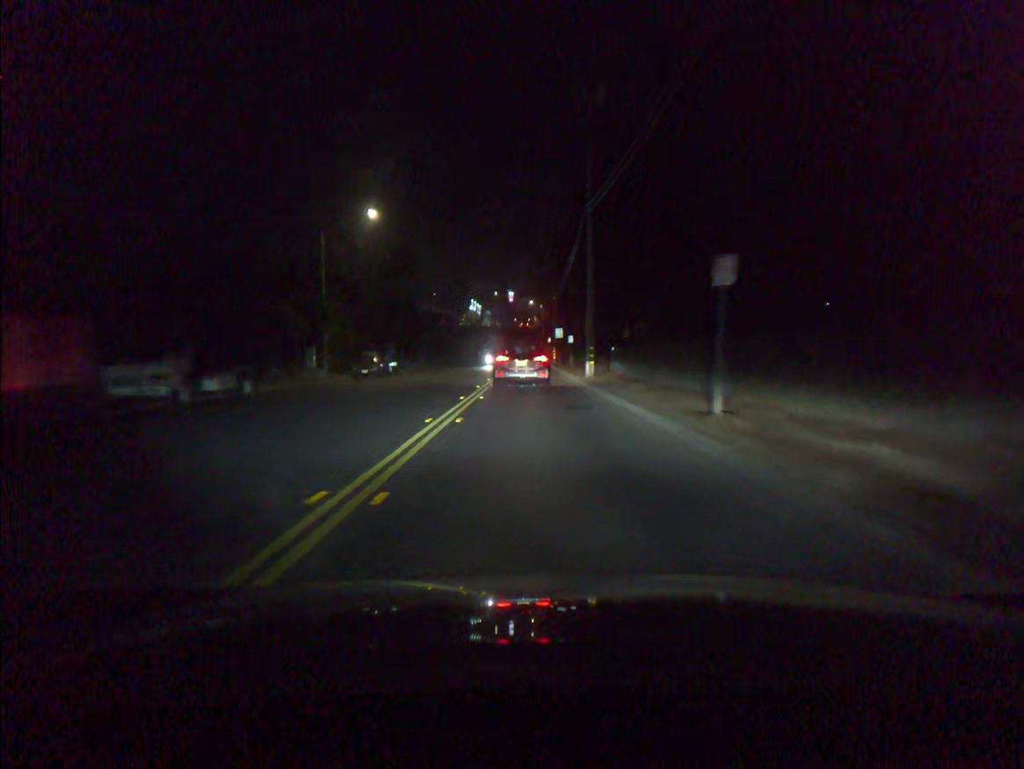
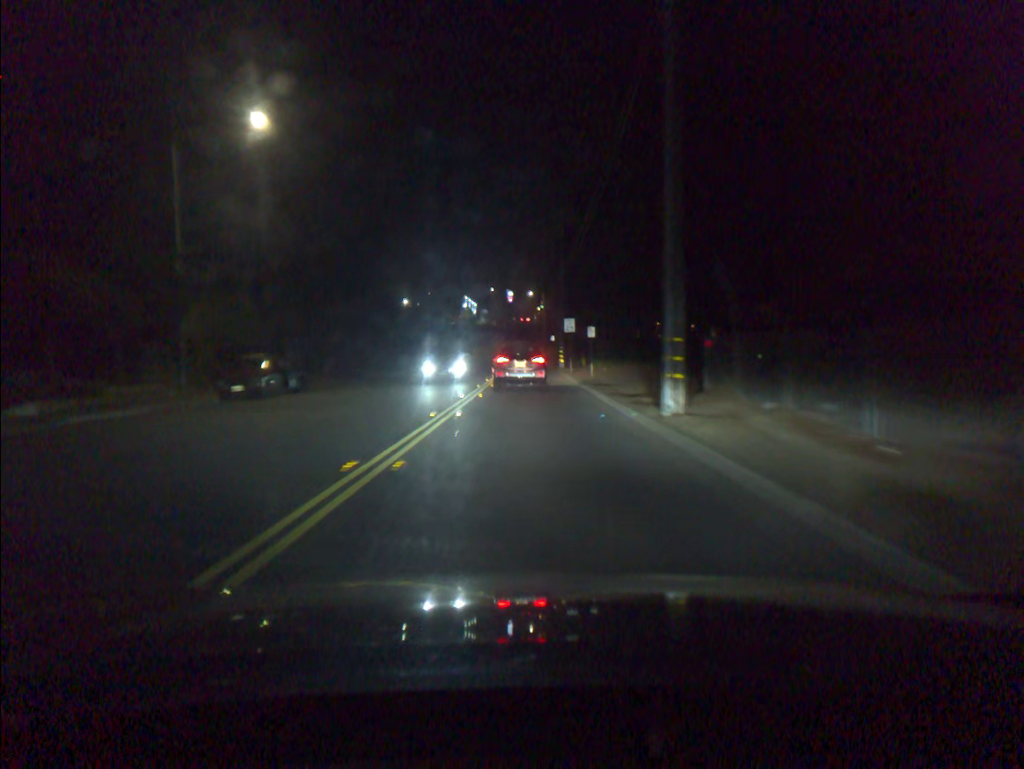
(+0.1, +19.6) m; 0°
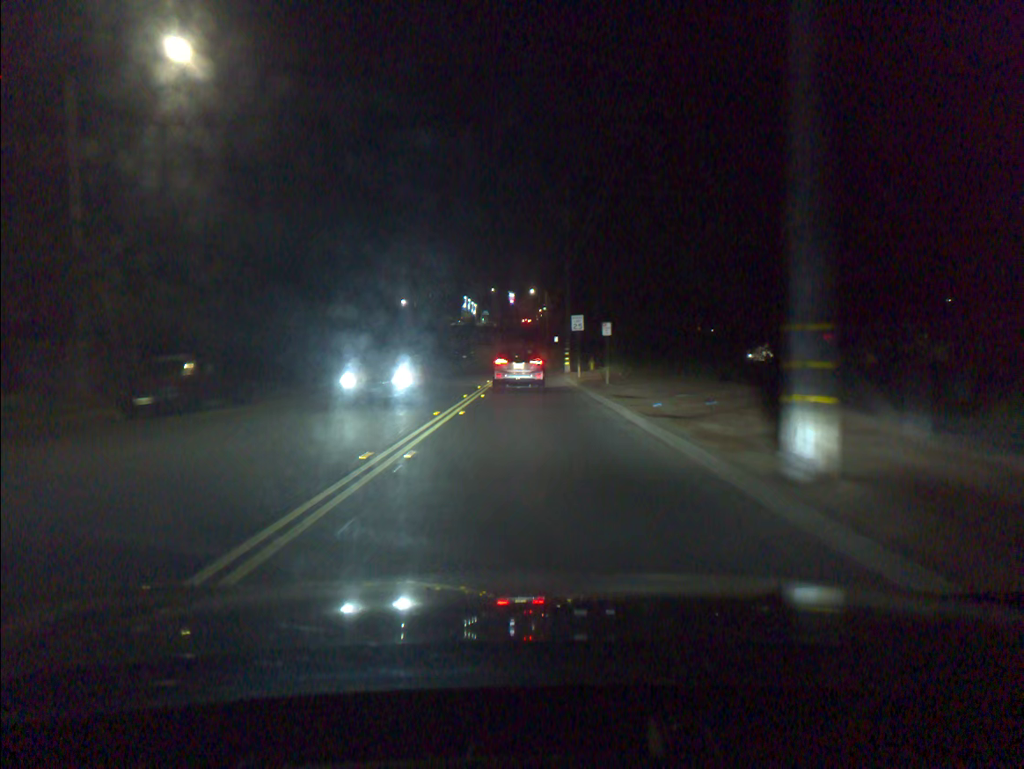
(0.0, +6.4) m; 0°
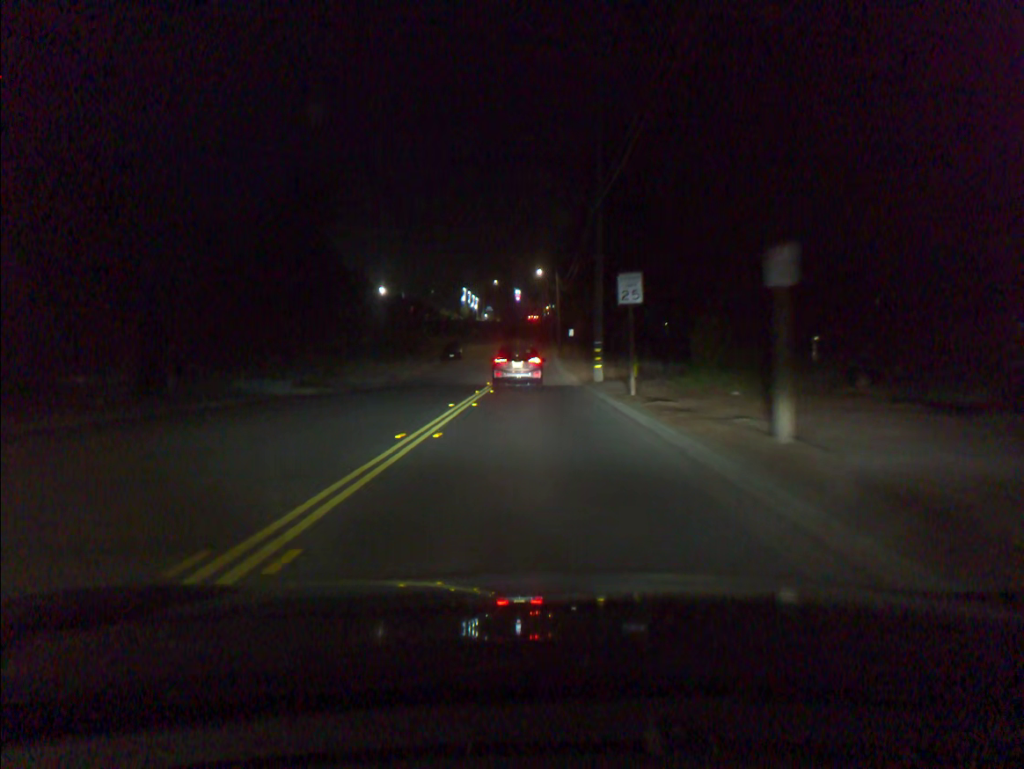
(-0.1, +19.3) m; -1°
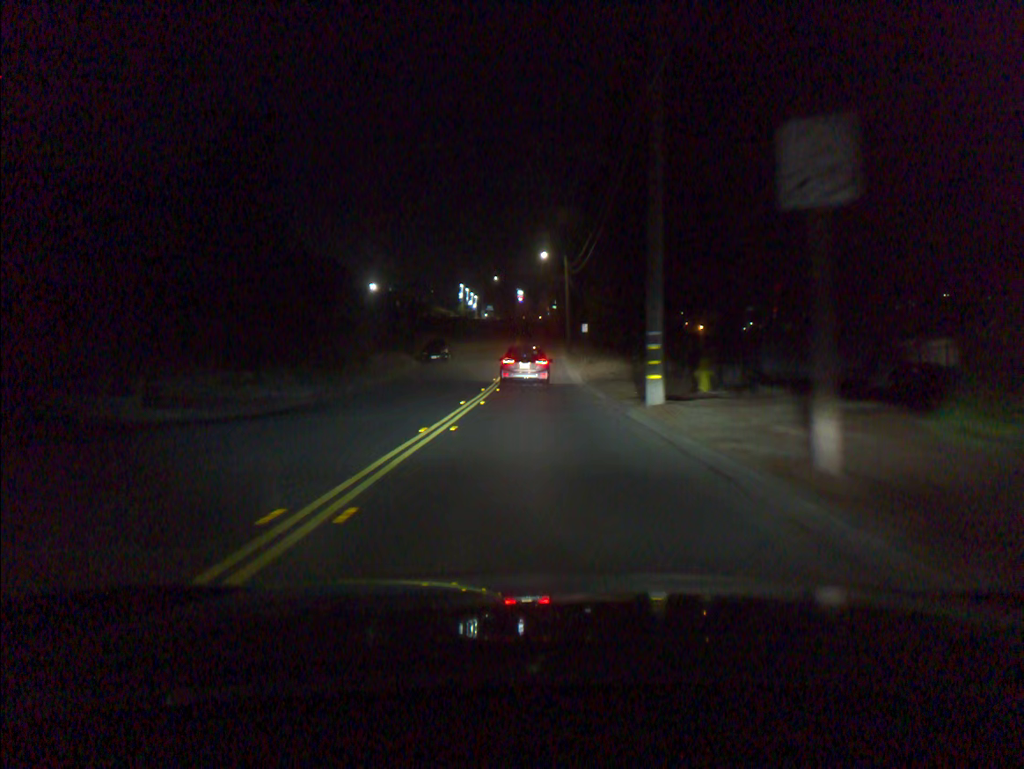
(0.0, +13.0) m; 0°
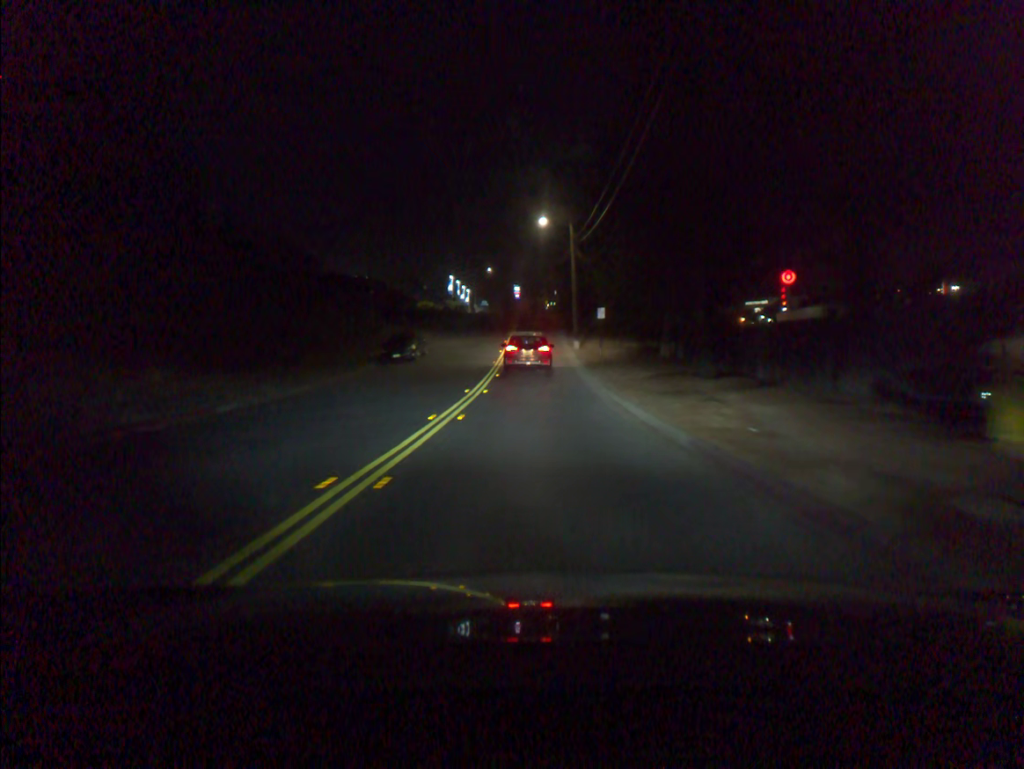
(0.0, +13.0) m; 0°
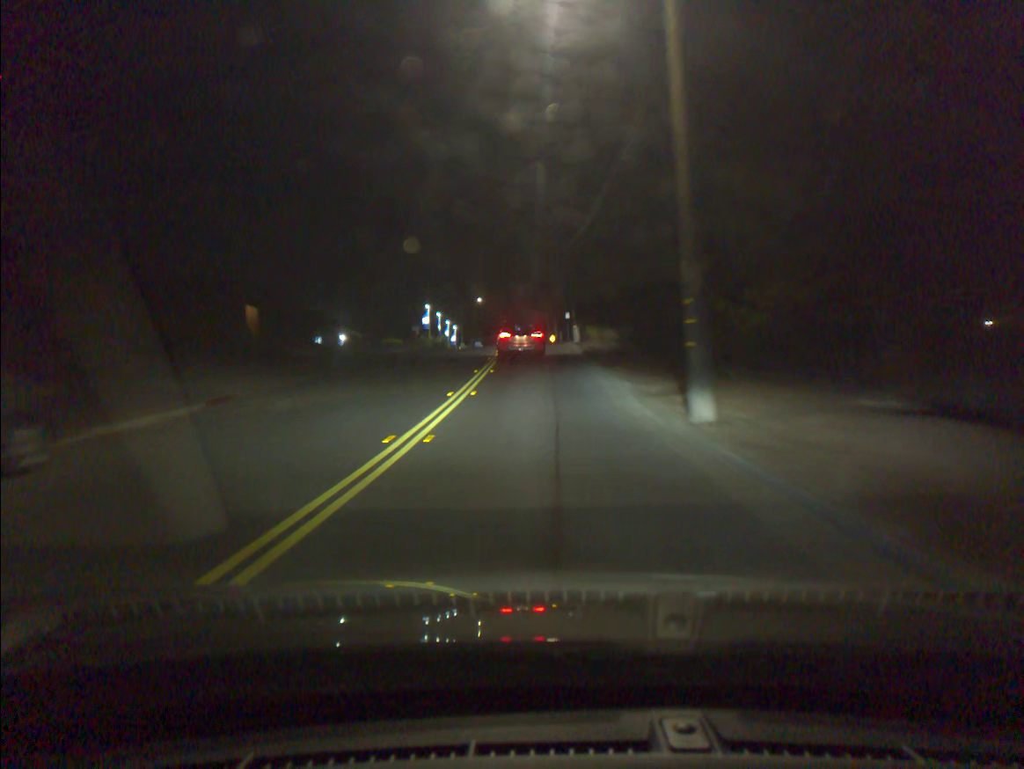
(0.0, +33.0) m; 0°
